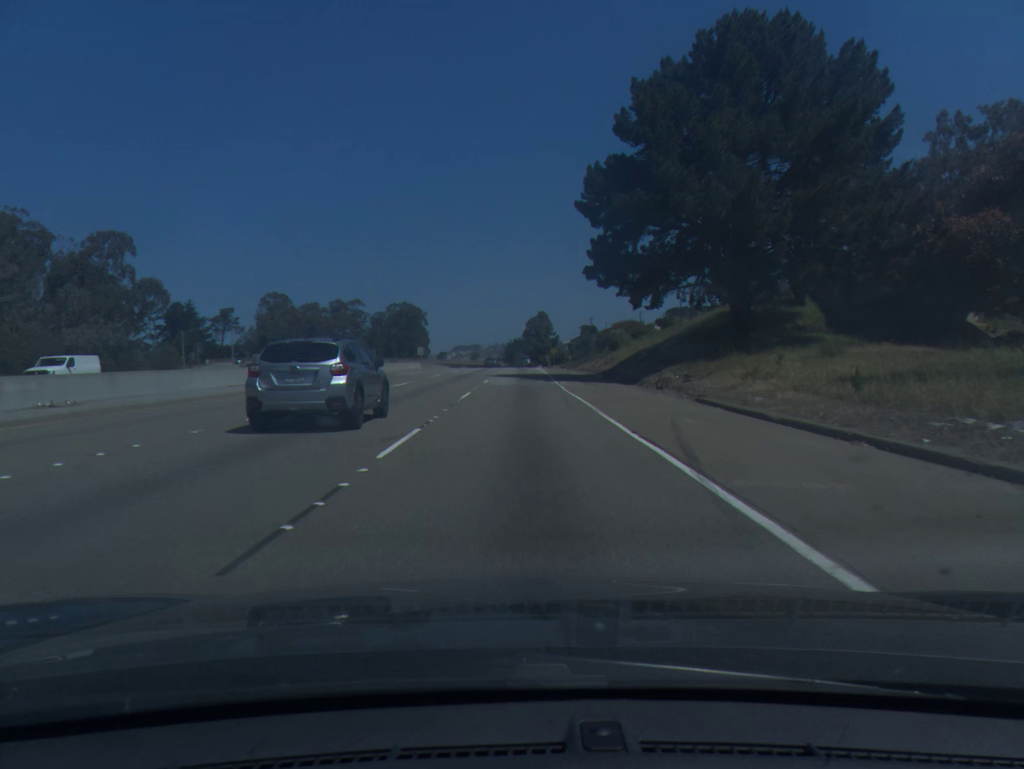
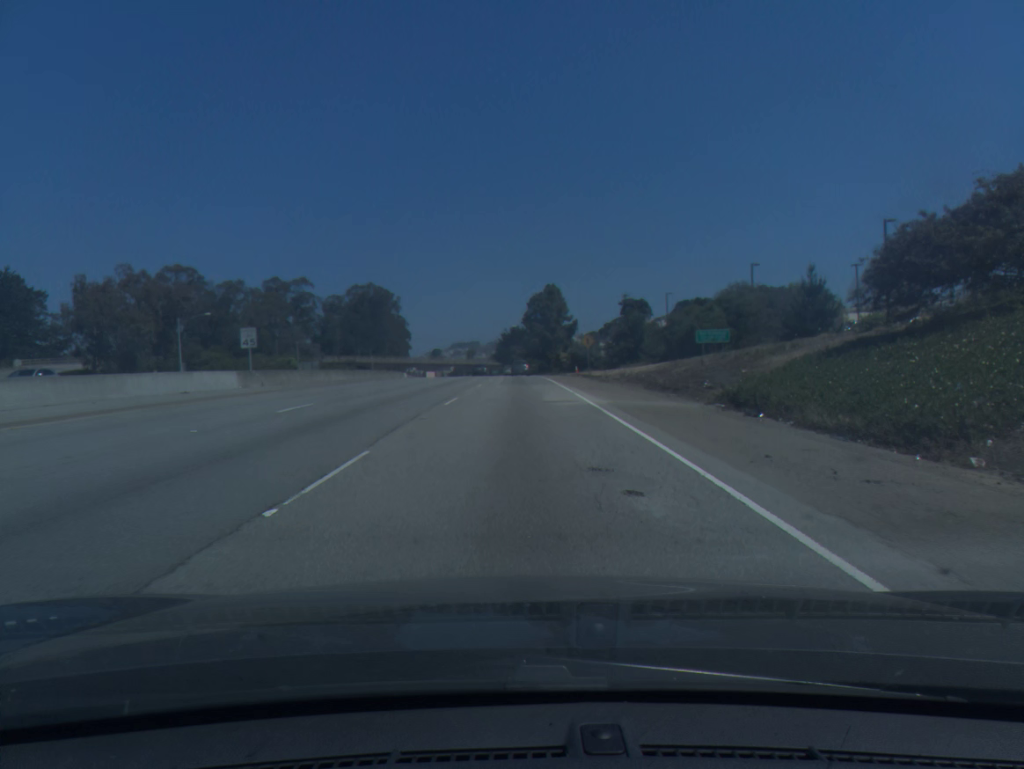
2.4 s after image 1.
(+0.1, +75.2) m; 0°
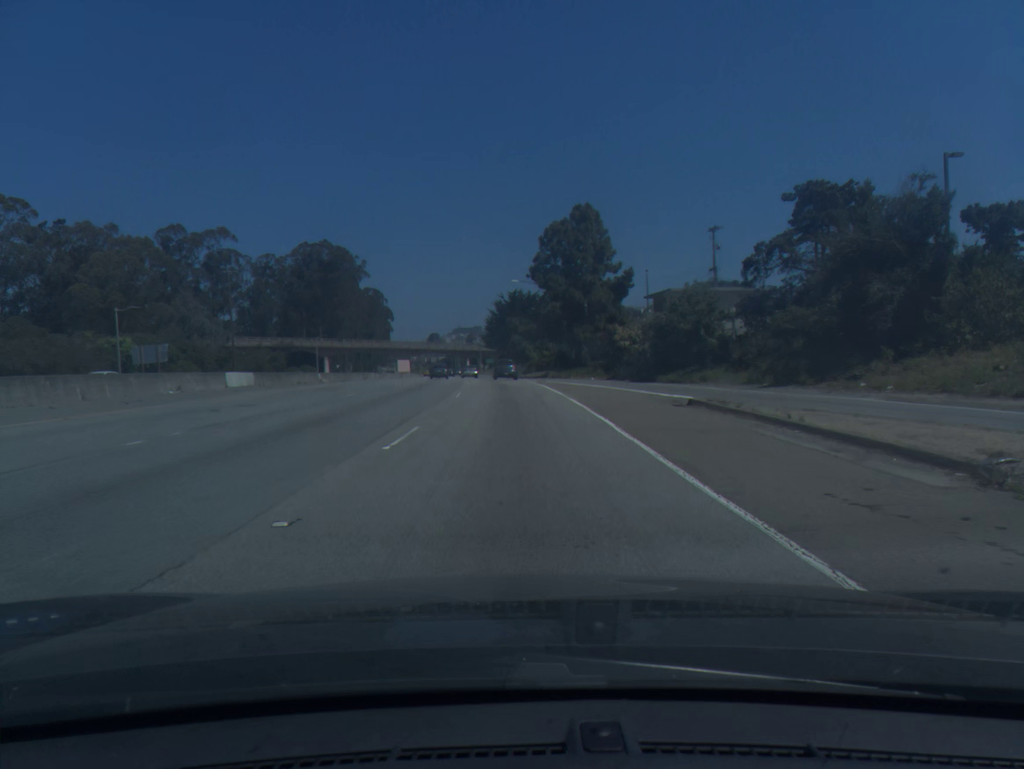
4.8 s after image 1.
(-0.2, +68.6) m; 0°
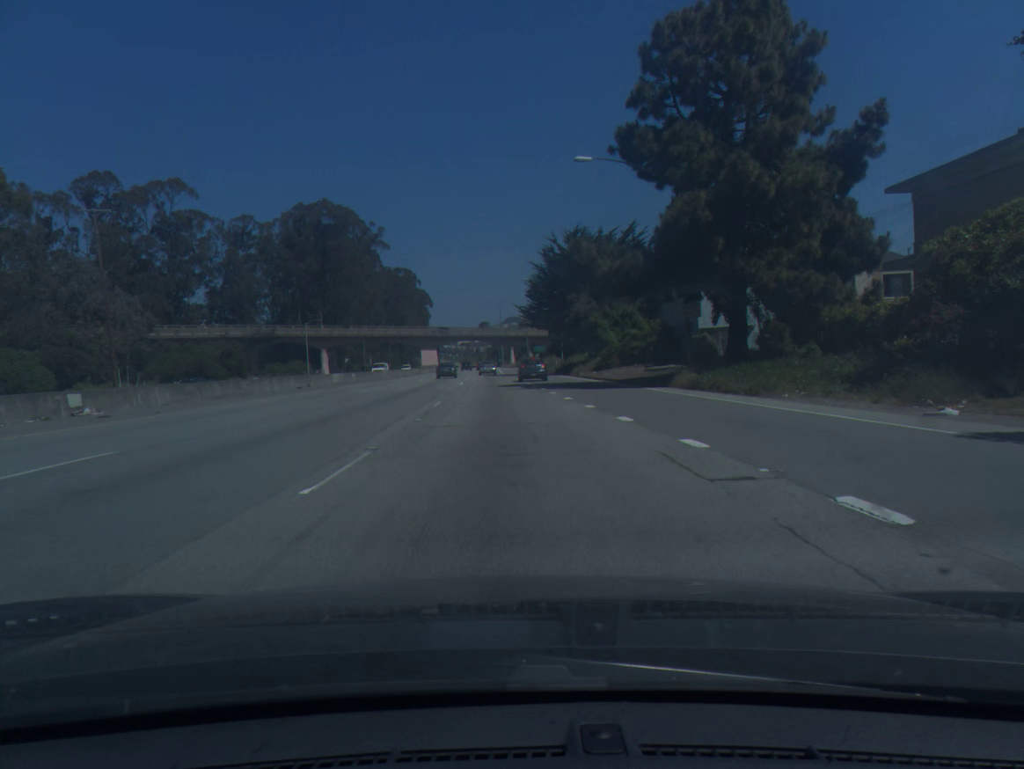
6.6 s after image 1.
(-1.0, +47.4) m; -3°
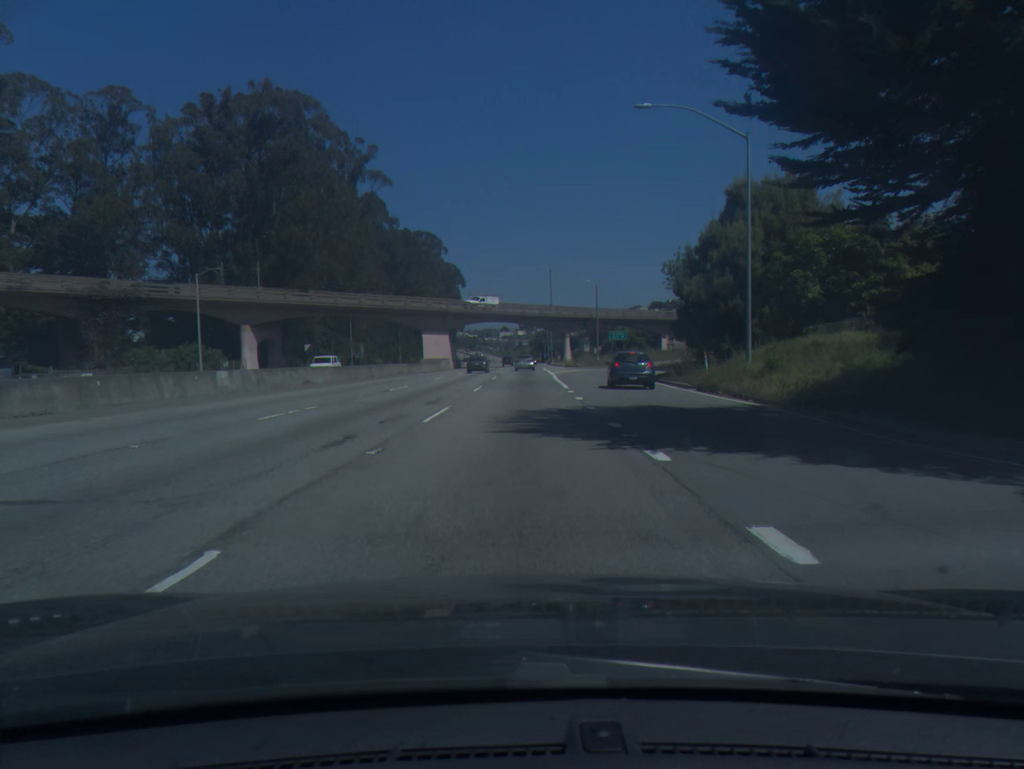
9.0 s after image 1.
(-2.4, +59.5) m; -3°
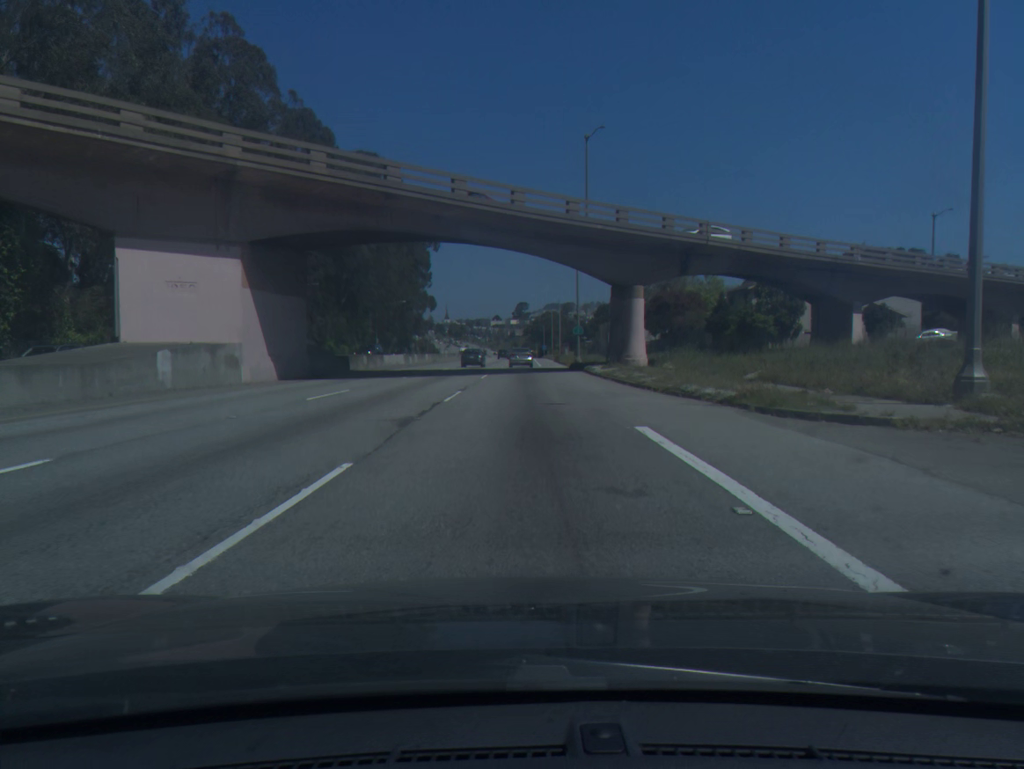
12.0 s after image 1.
(+0.5, +70.7) m; +1°
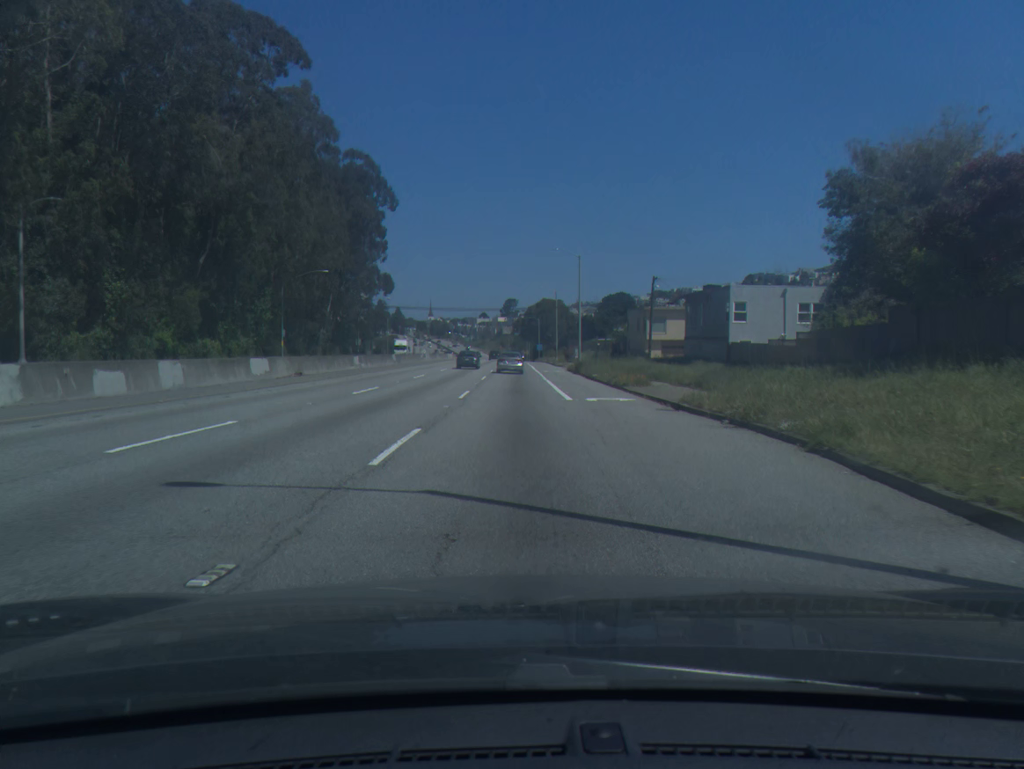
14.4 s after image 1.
(+0.2, +53.6) m; +1°
